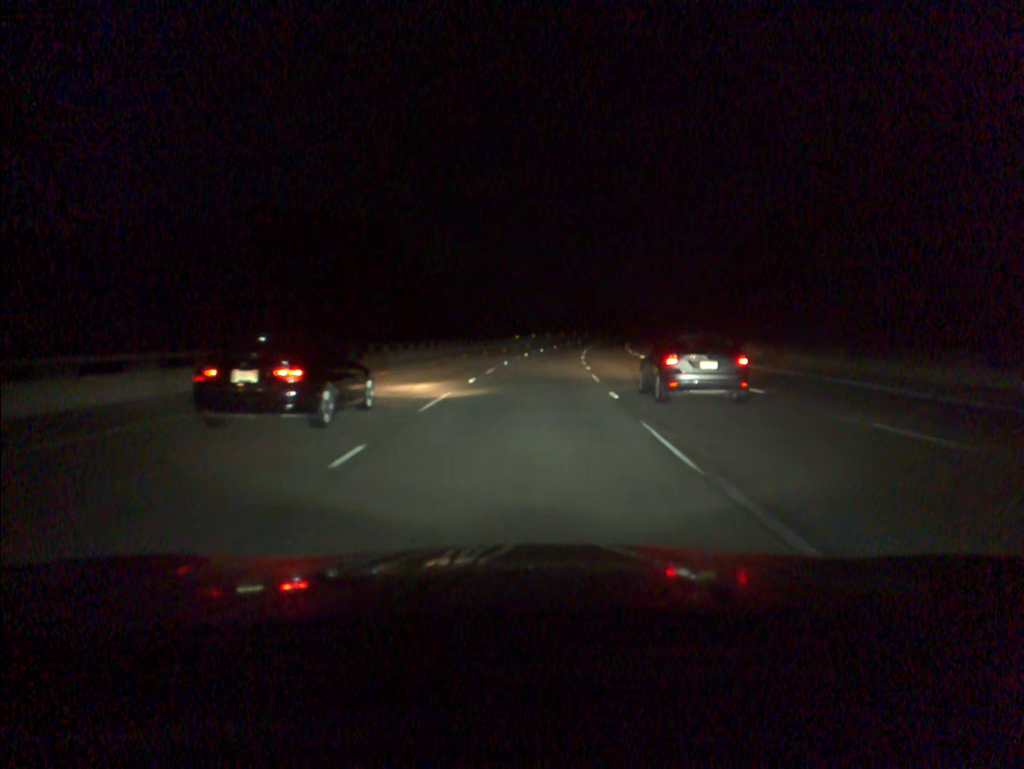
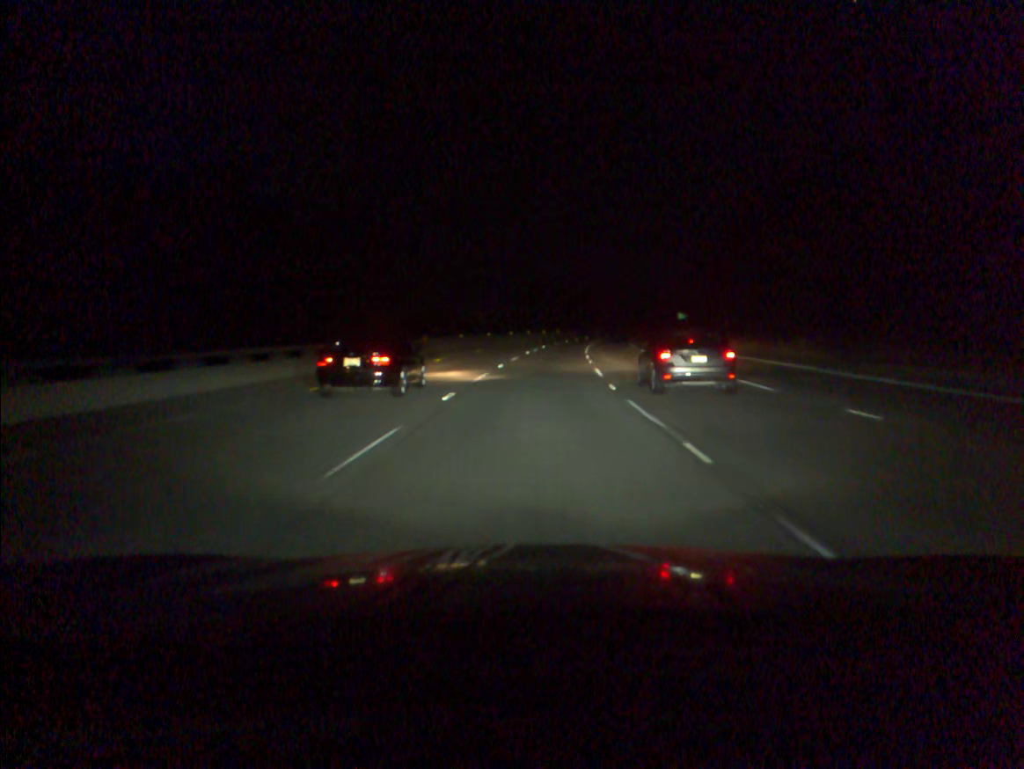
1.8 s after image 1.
(+1.5, +50.1) m; +4°
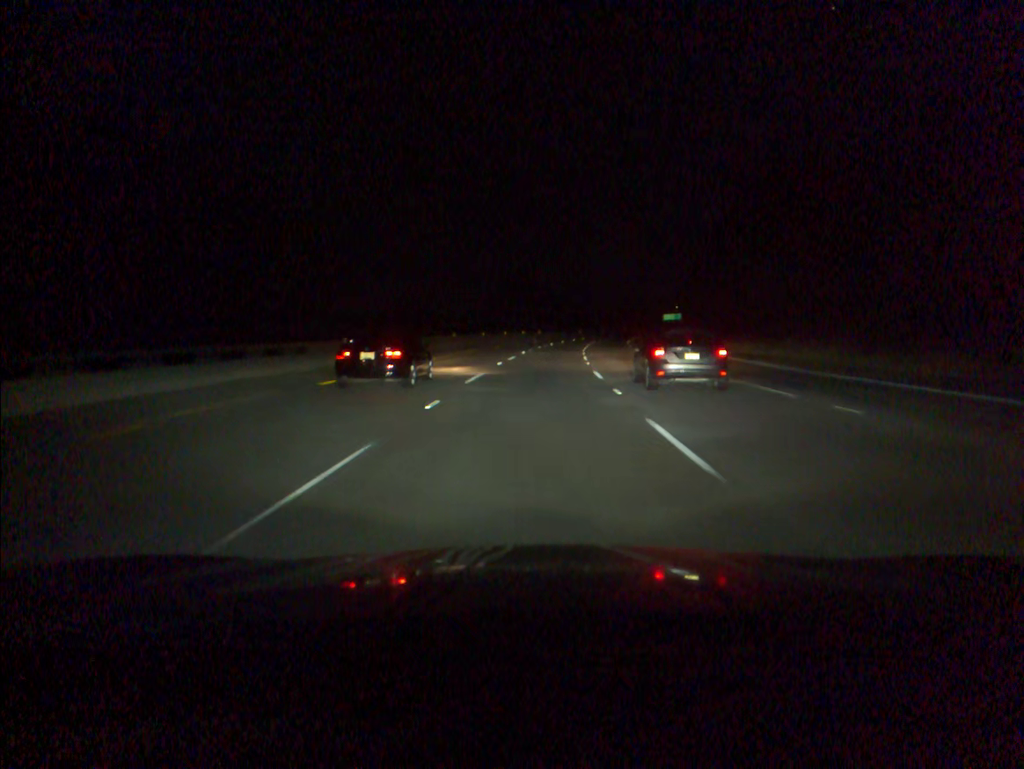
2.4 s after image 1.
(+0.2, +16.7) m; +2°
